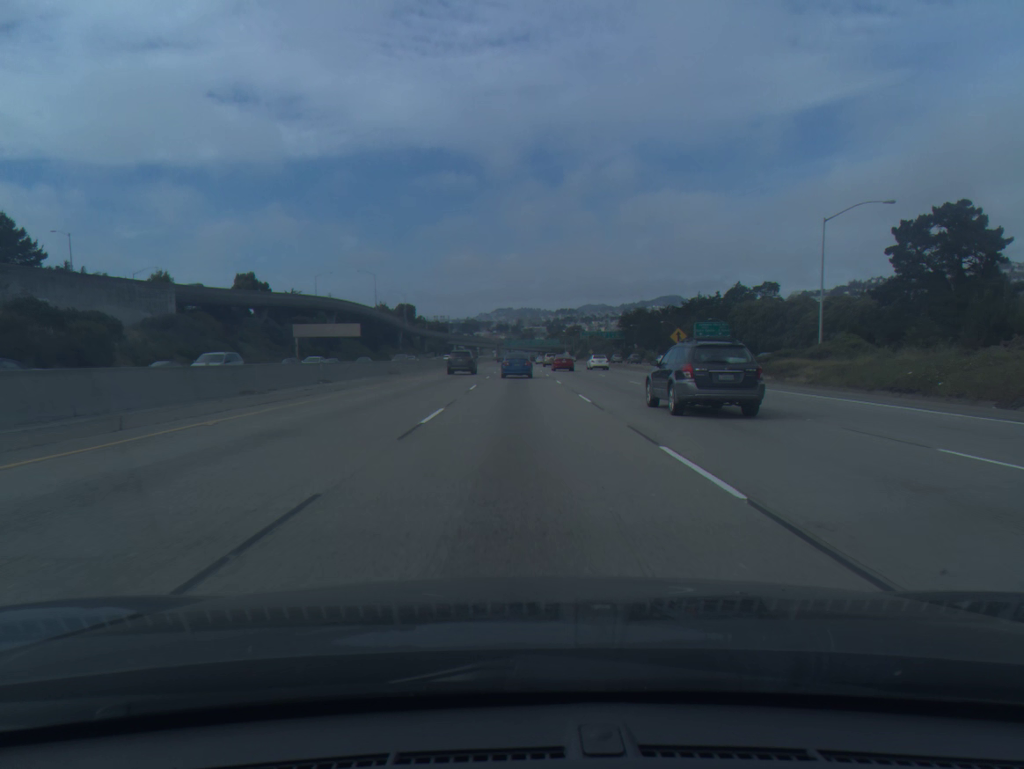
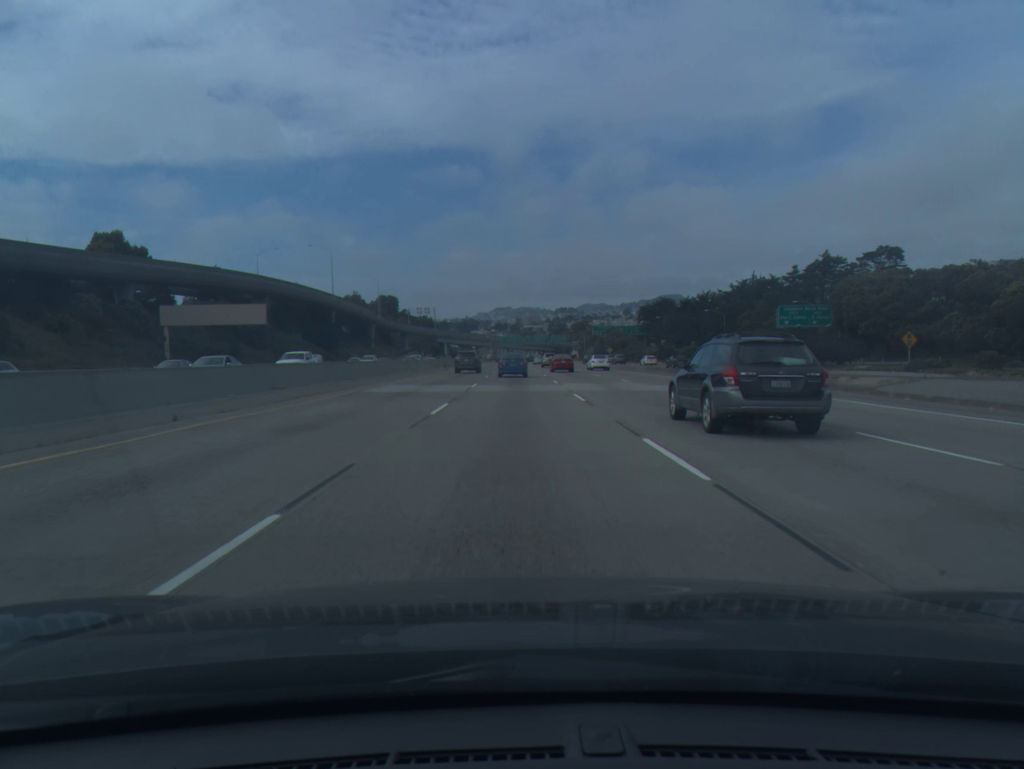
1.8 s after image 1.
(0.0, +55.8) m; 0°
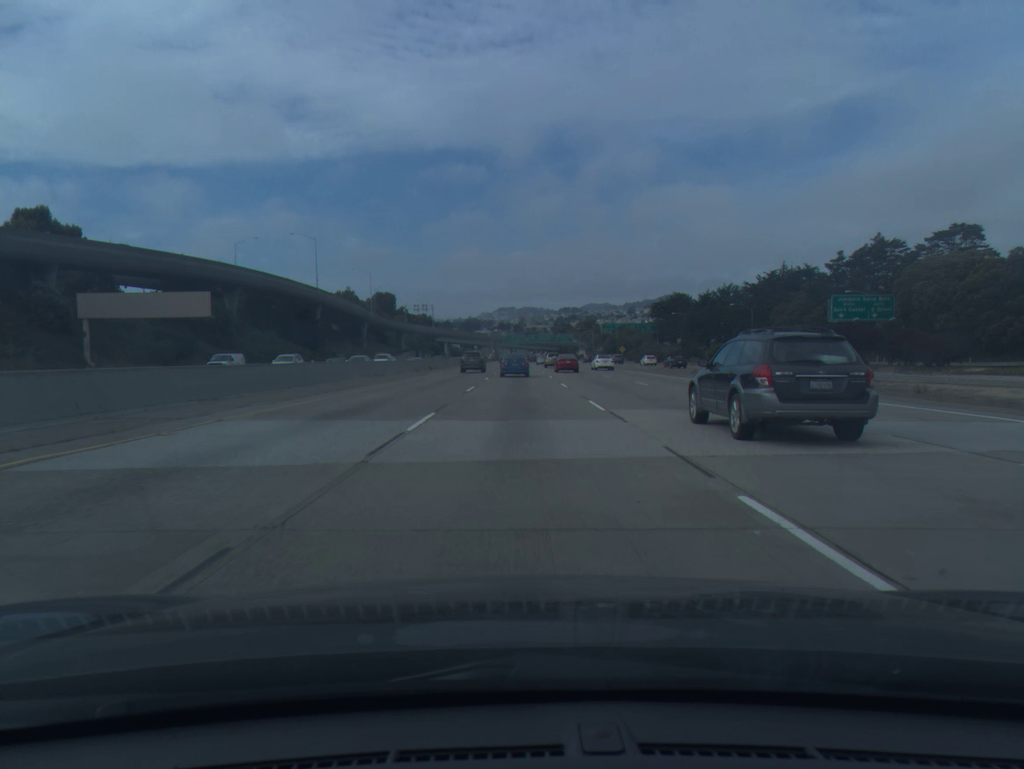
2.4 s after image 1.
(-0.1, +18.8) m; 0°
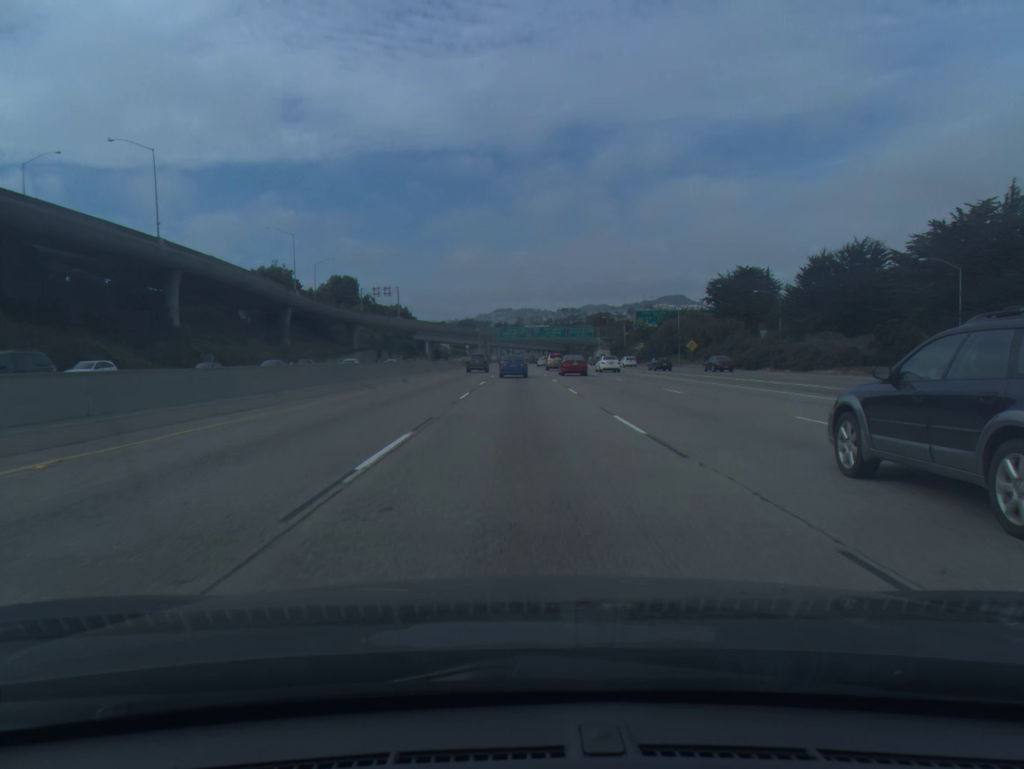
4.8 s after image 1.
(0.0, +76.5) m; 0°
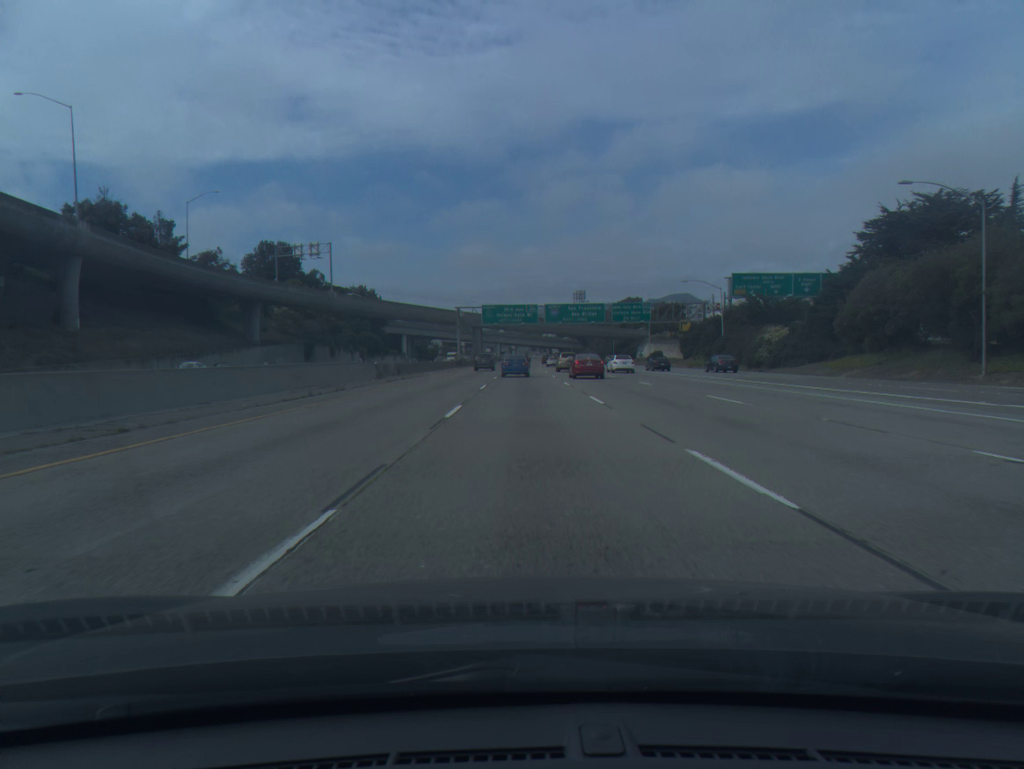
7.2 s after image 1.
(-0.3, +77.1) m; 0°
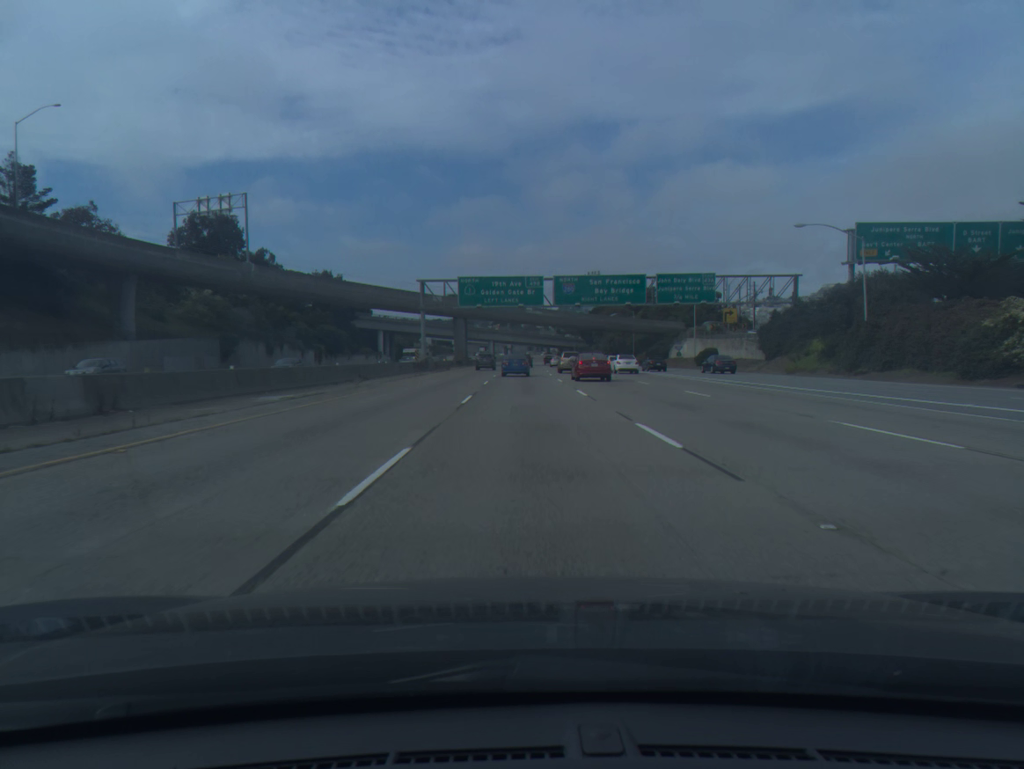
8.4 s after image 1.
(0.0, +38.5) m; 0°
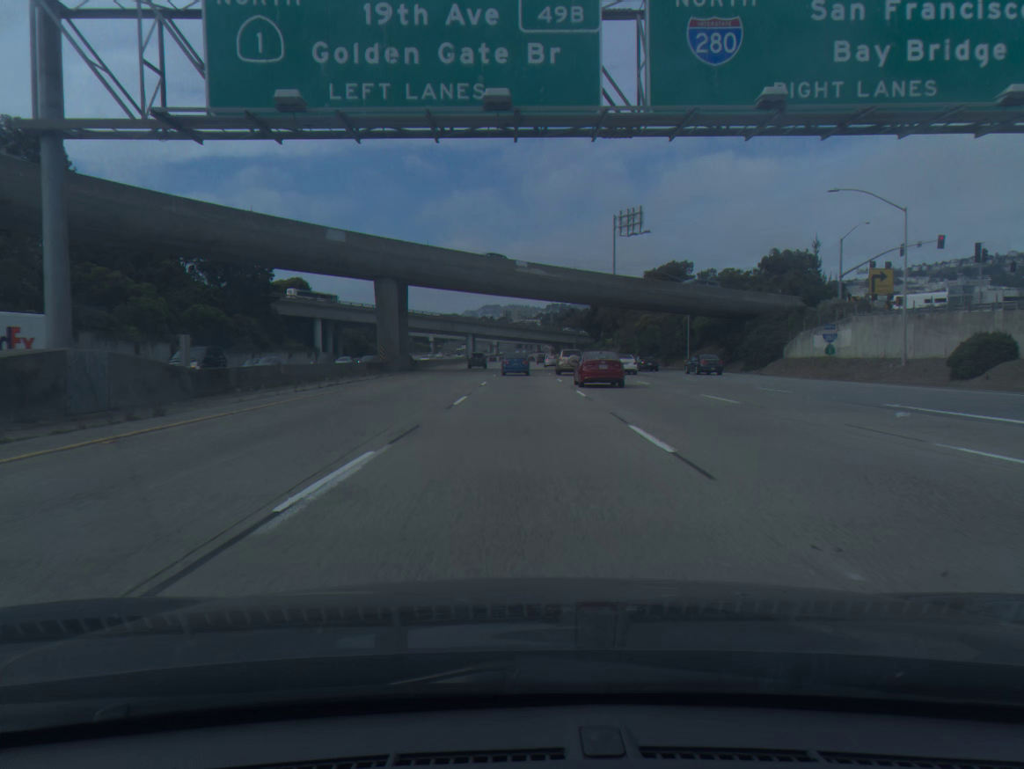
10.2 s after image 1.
(+0.5, +57.5) m; +1°
